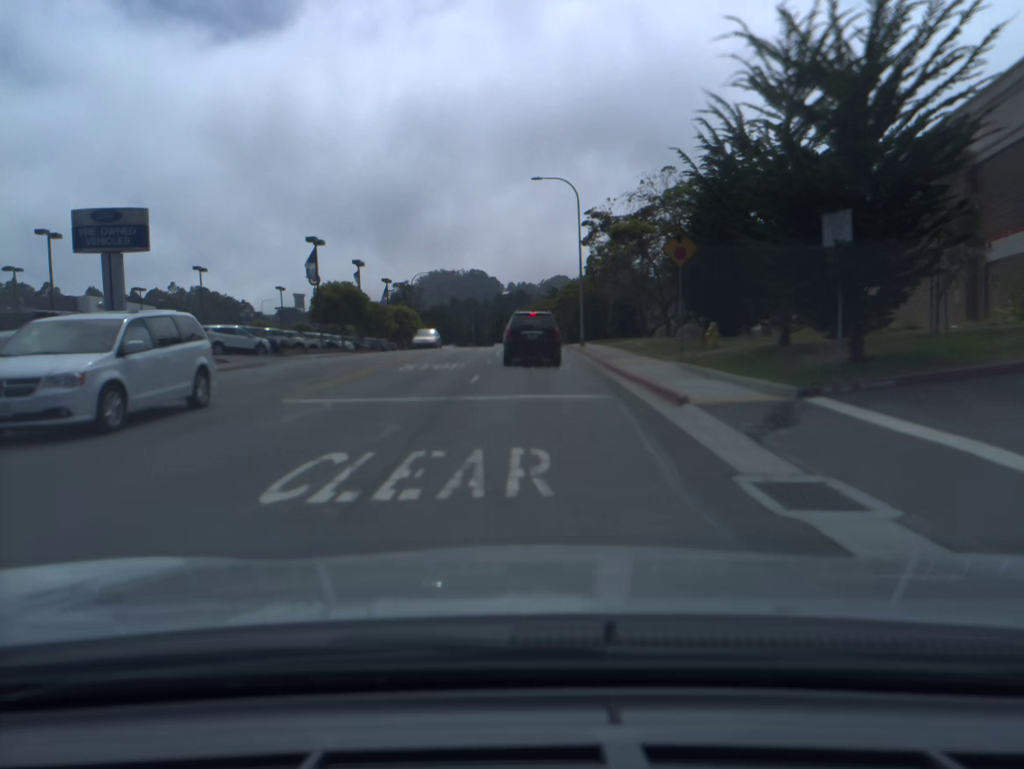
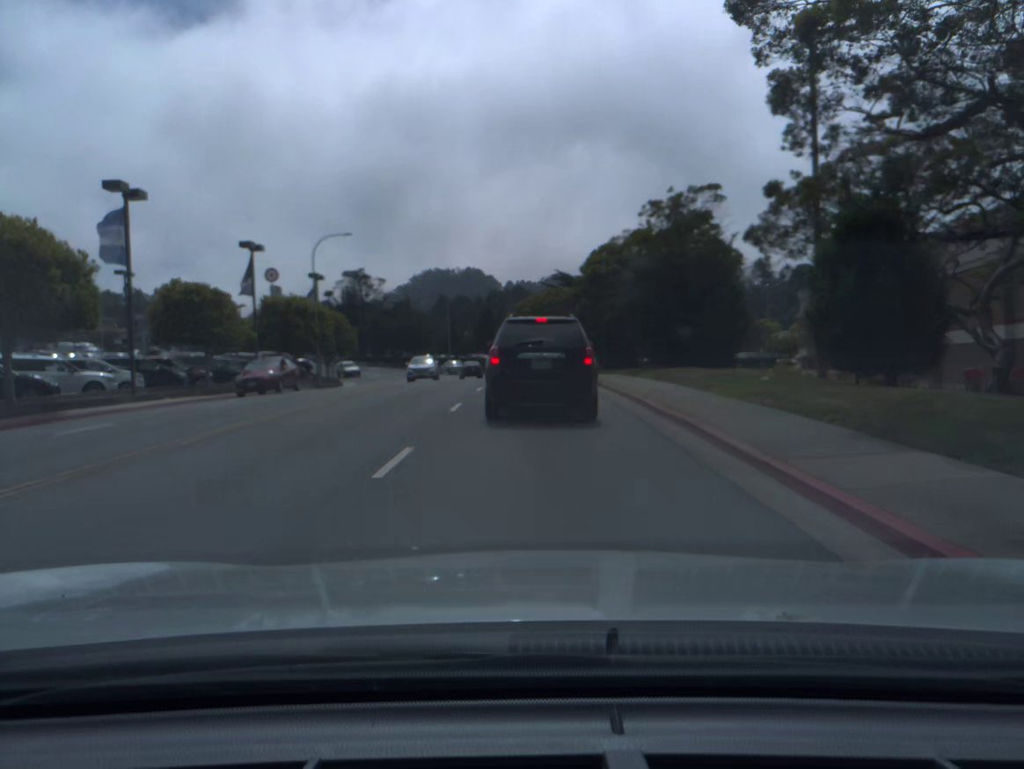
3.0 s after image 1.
(+0.2, +40.0) m; 0°
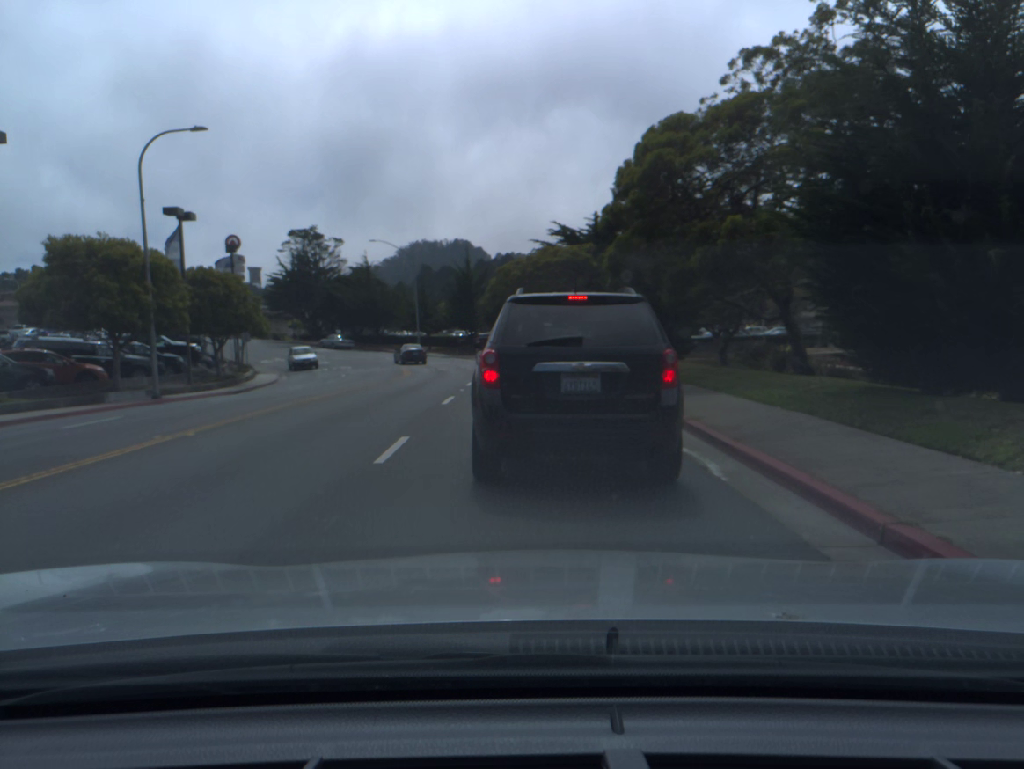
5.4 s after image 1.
(+0.1, +21.7) m; +1°
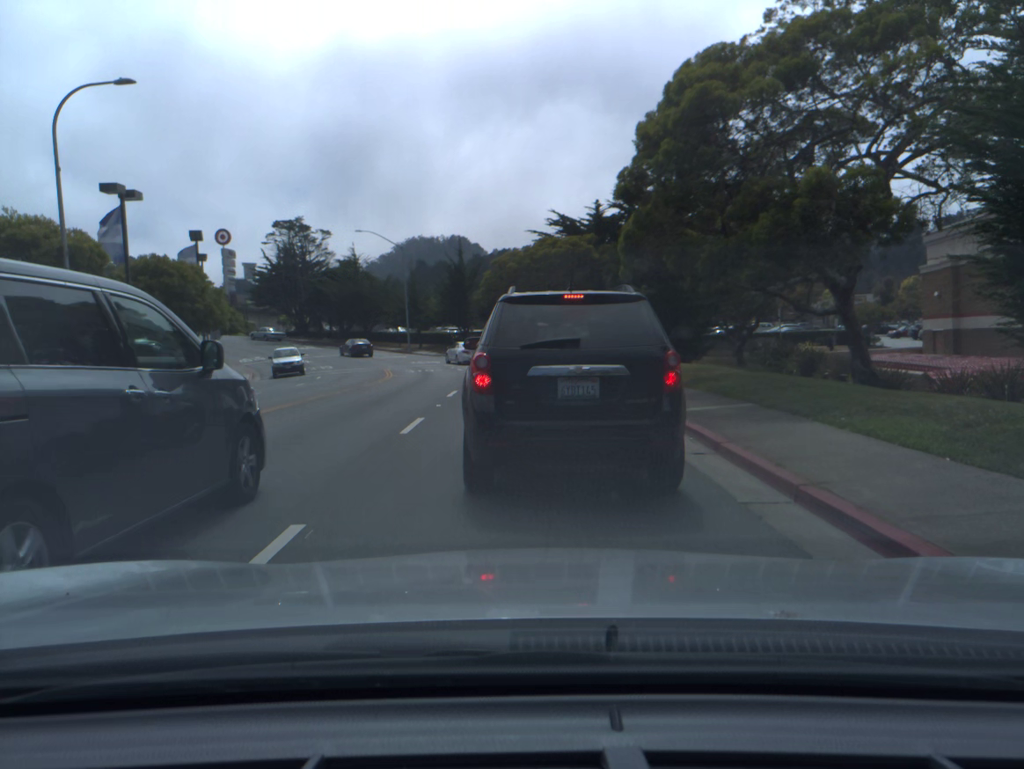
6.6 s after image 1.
(0.0, +5.0) m; +1°
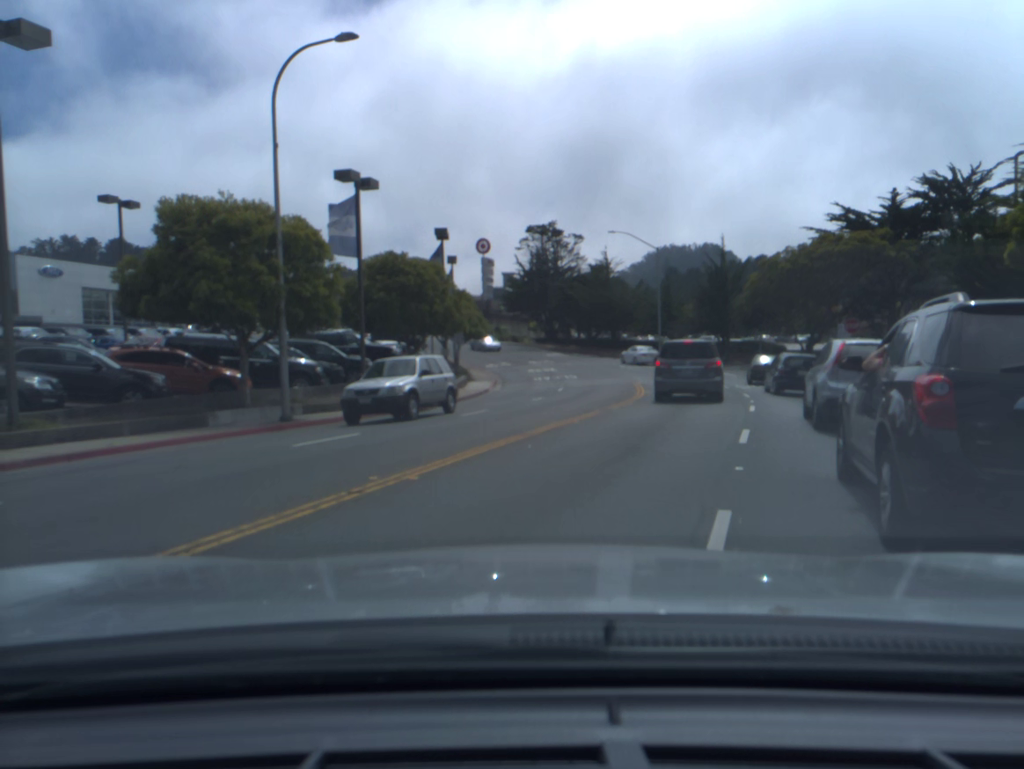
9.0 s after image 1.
(-1.2, +6.2) m; -22°
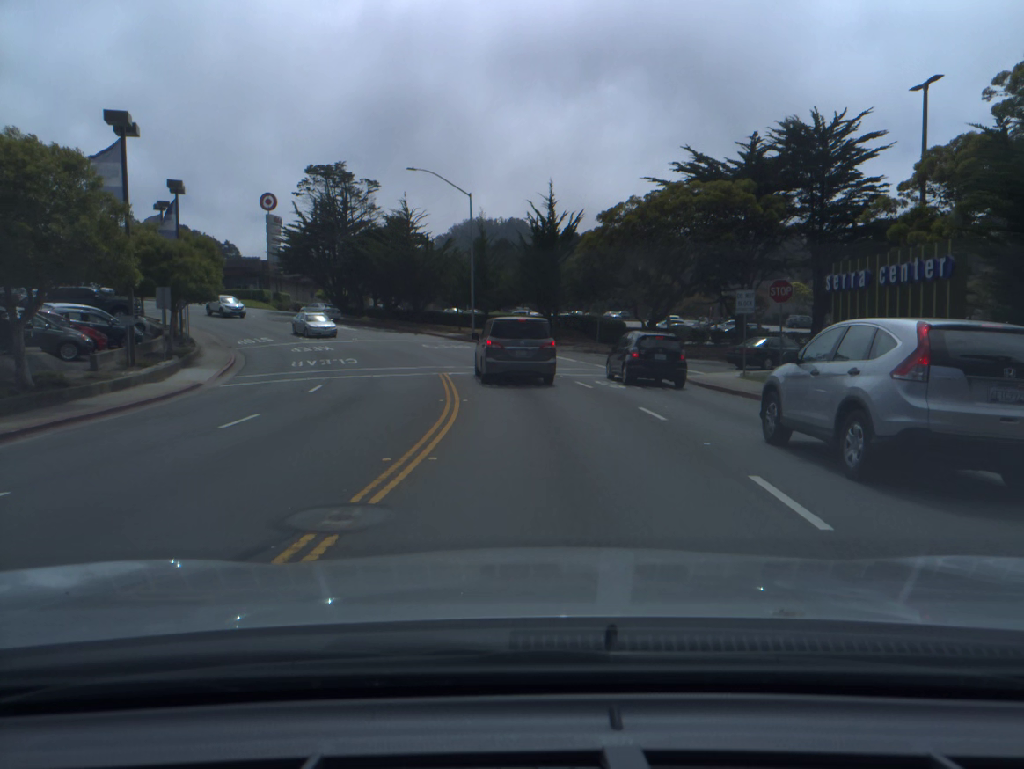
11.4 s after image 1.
(+2.7, +13.3) m; +18°
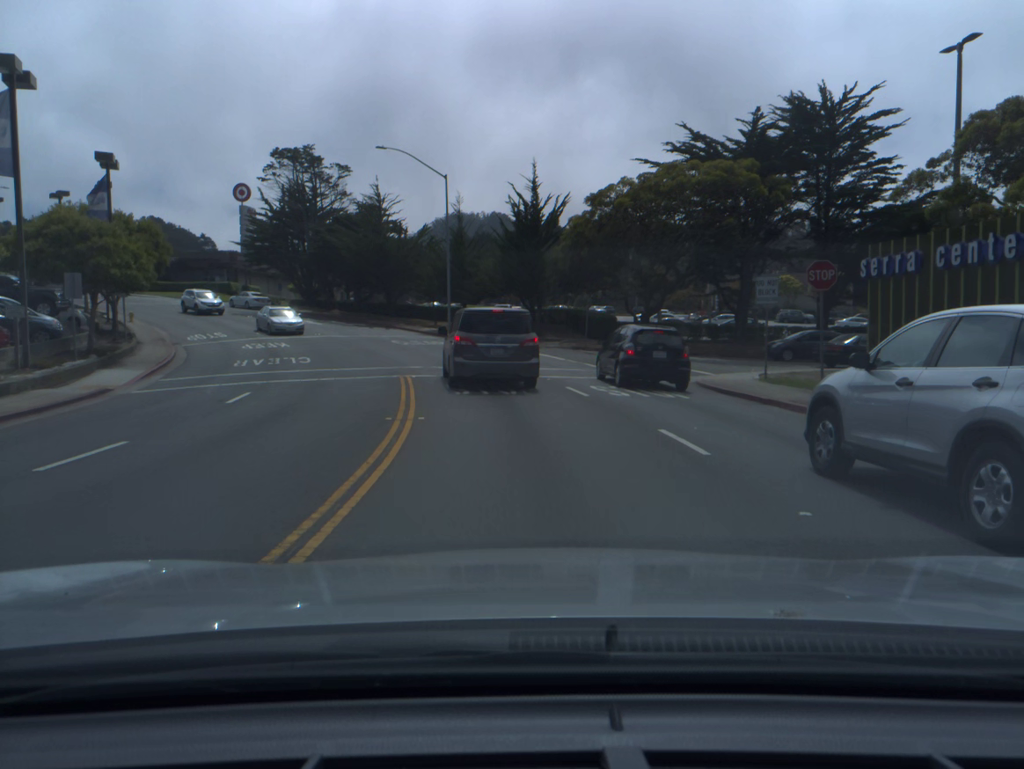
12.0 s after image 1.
(0.0, +4.2) m; +1°
